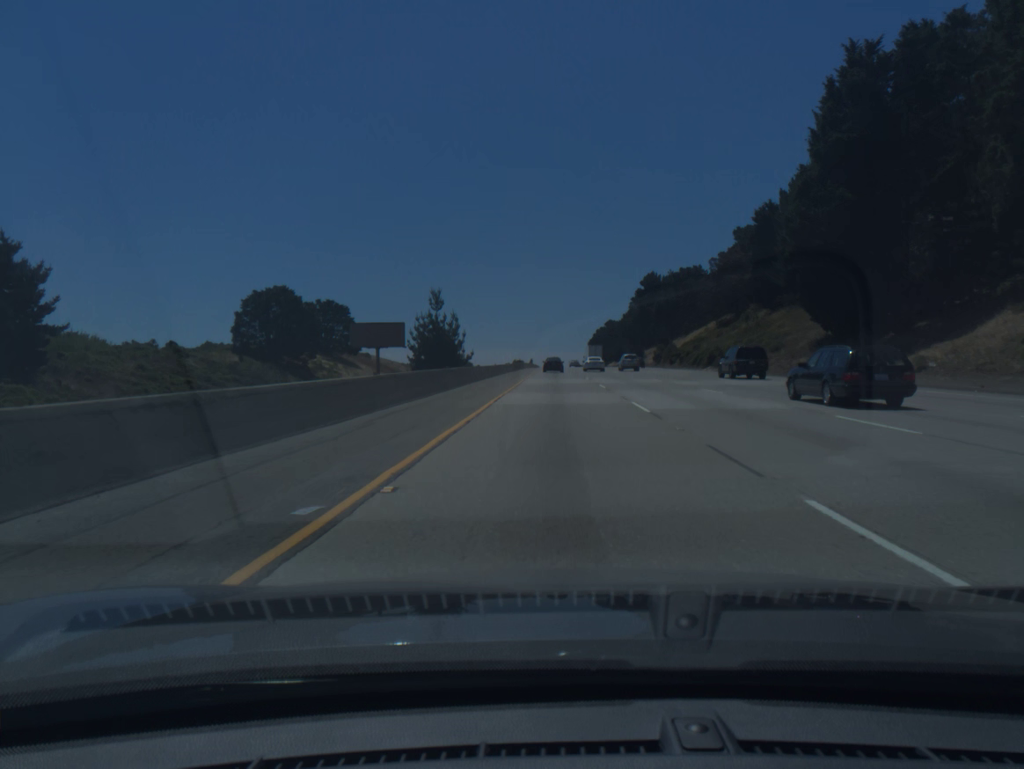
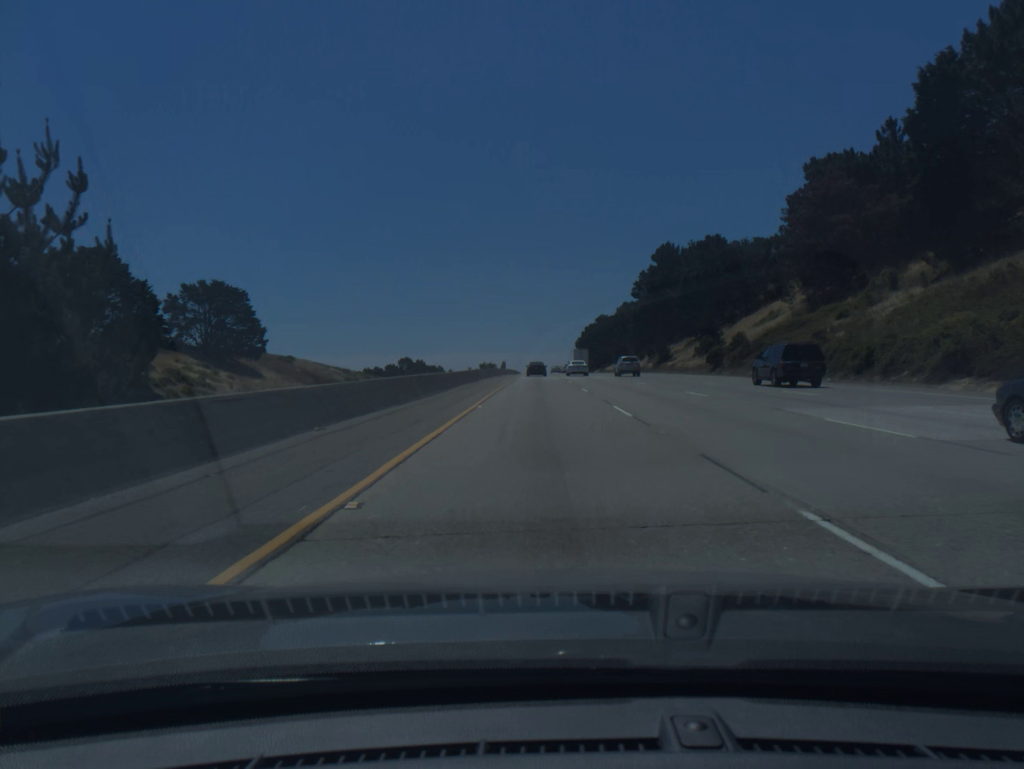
(+1.0, +58.8) m; +1°
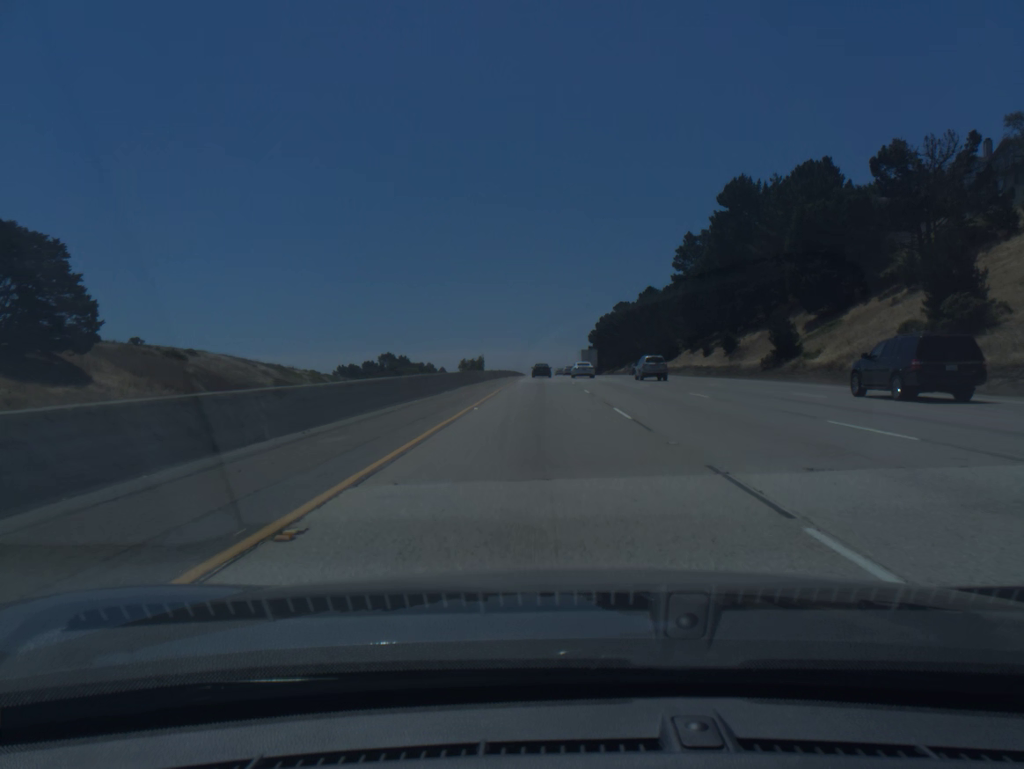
(-0.3, +59.2) m; -1°
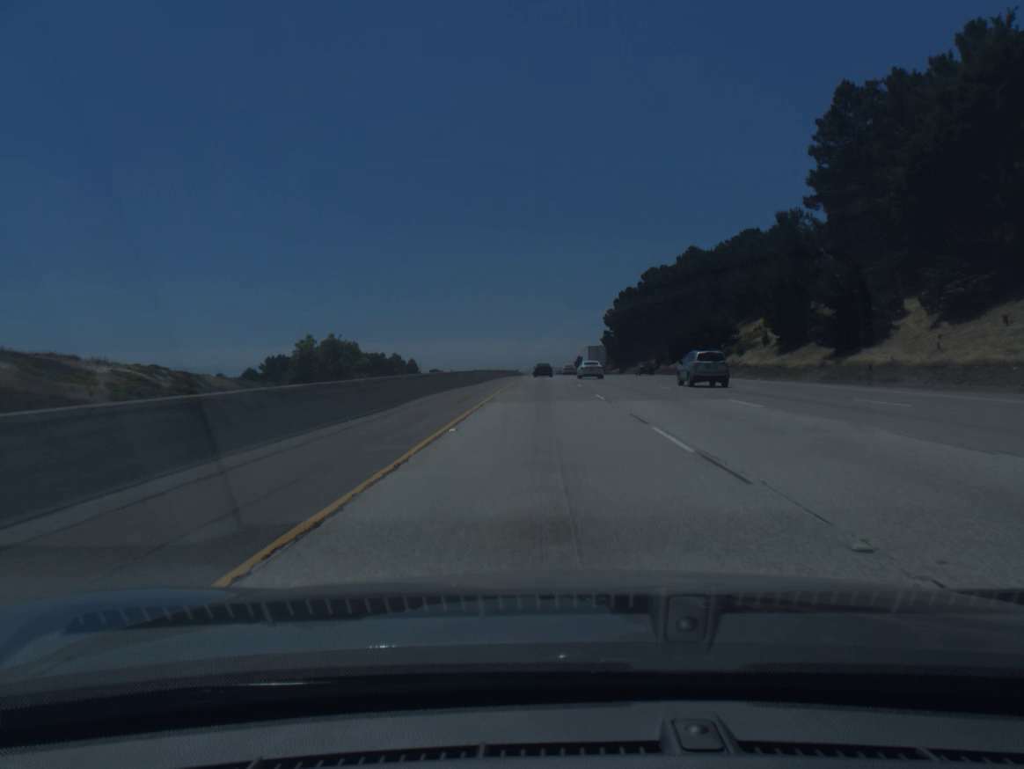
(0.0, +79.1) m; 0°
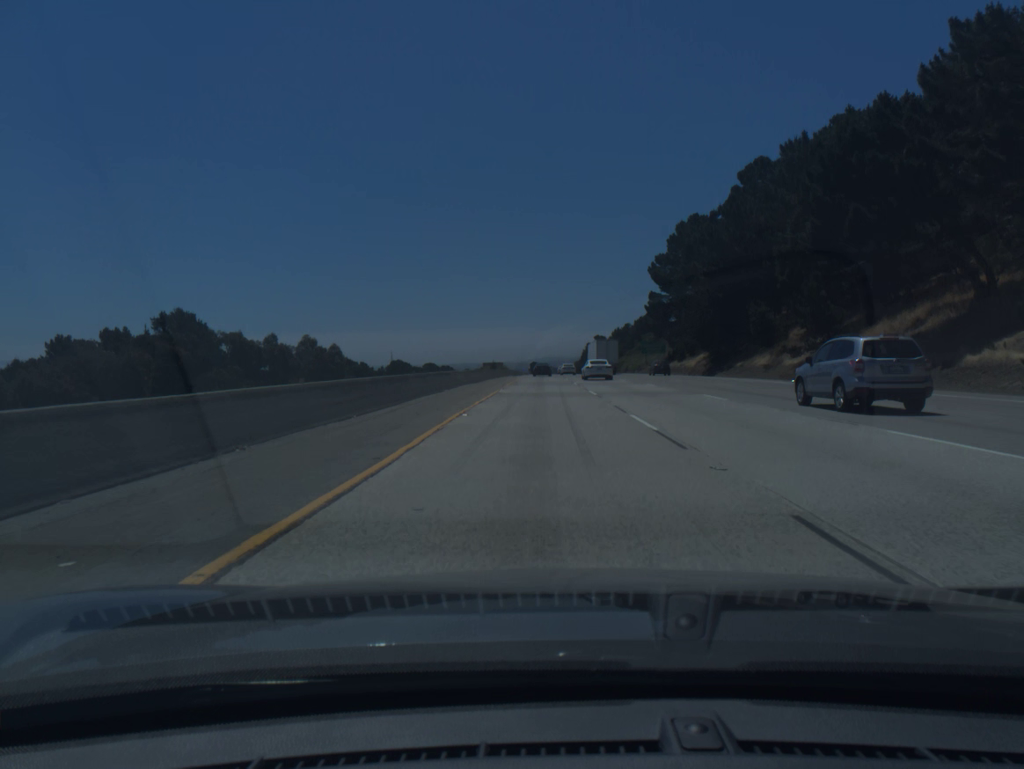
(0.0, +99.2) m; 0°
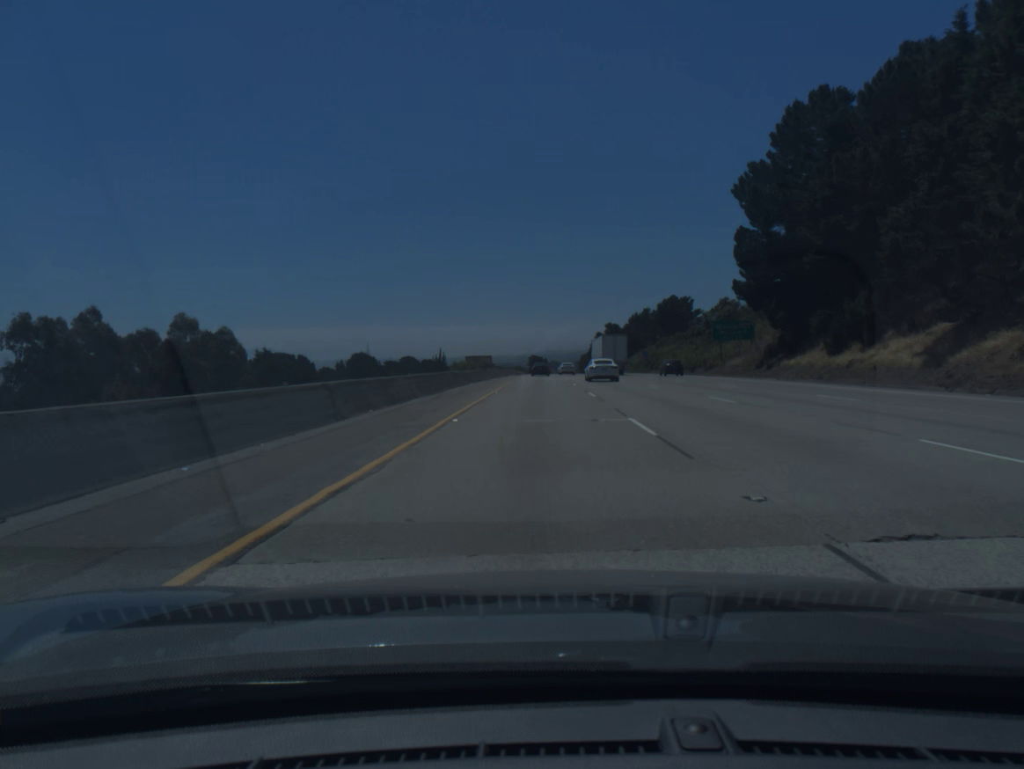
(0.0, +59.5) m; 0°
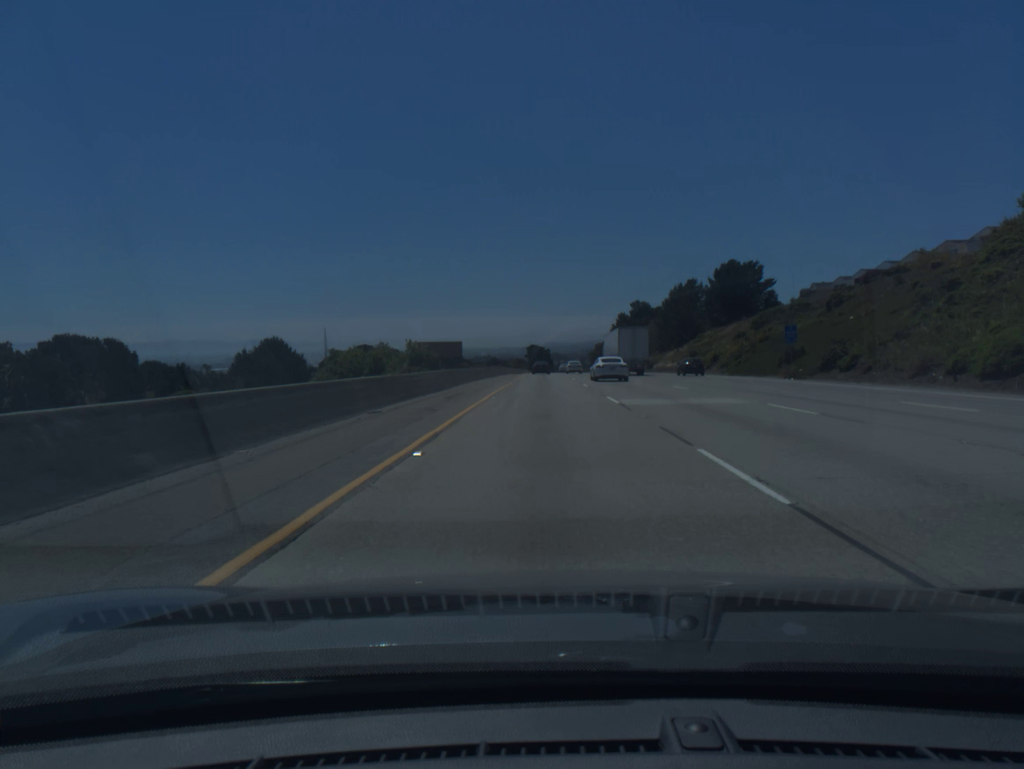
(-0.3, +79.3) m; 0°
